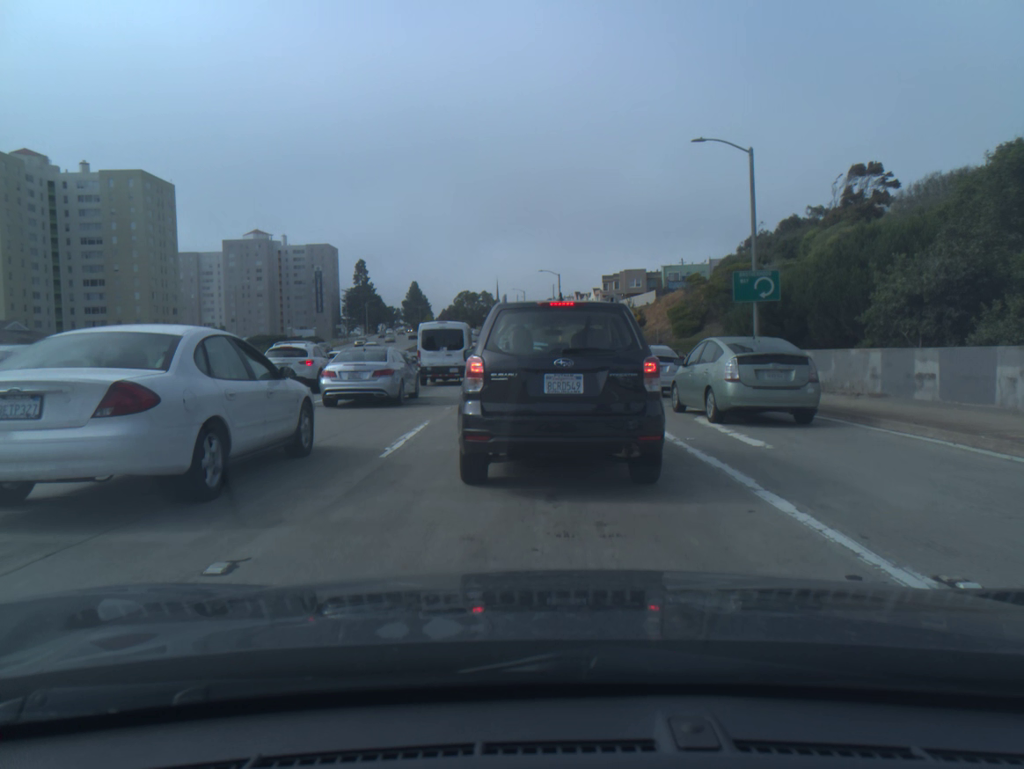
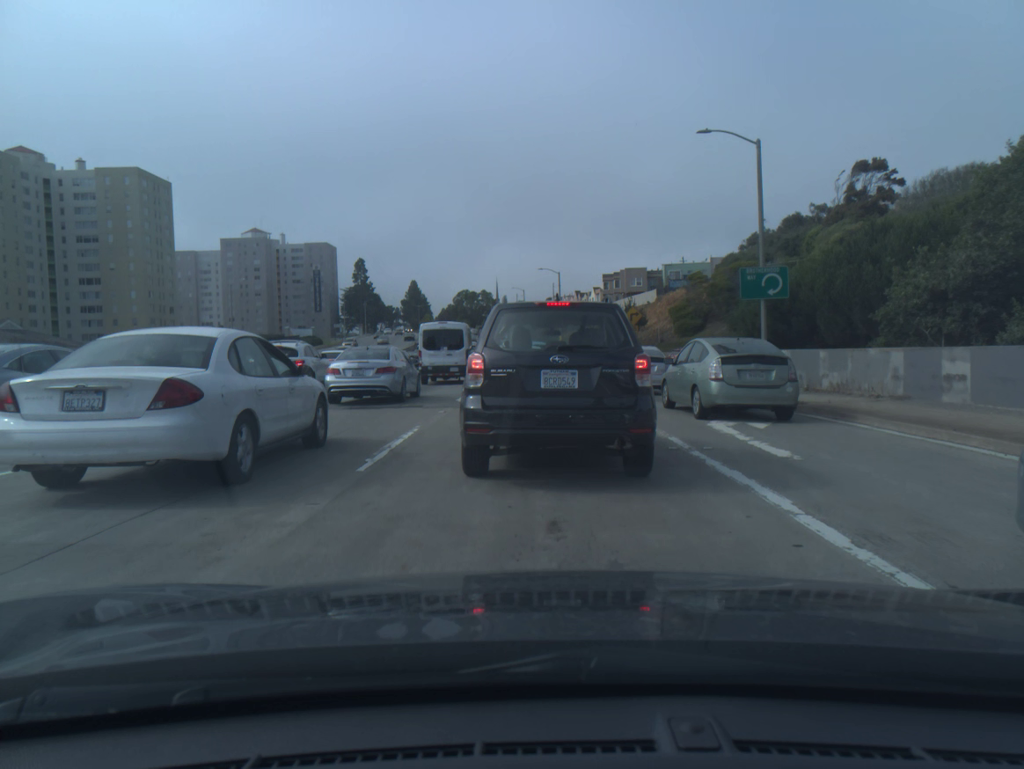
(0.0, +1.1) m; 0°
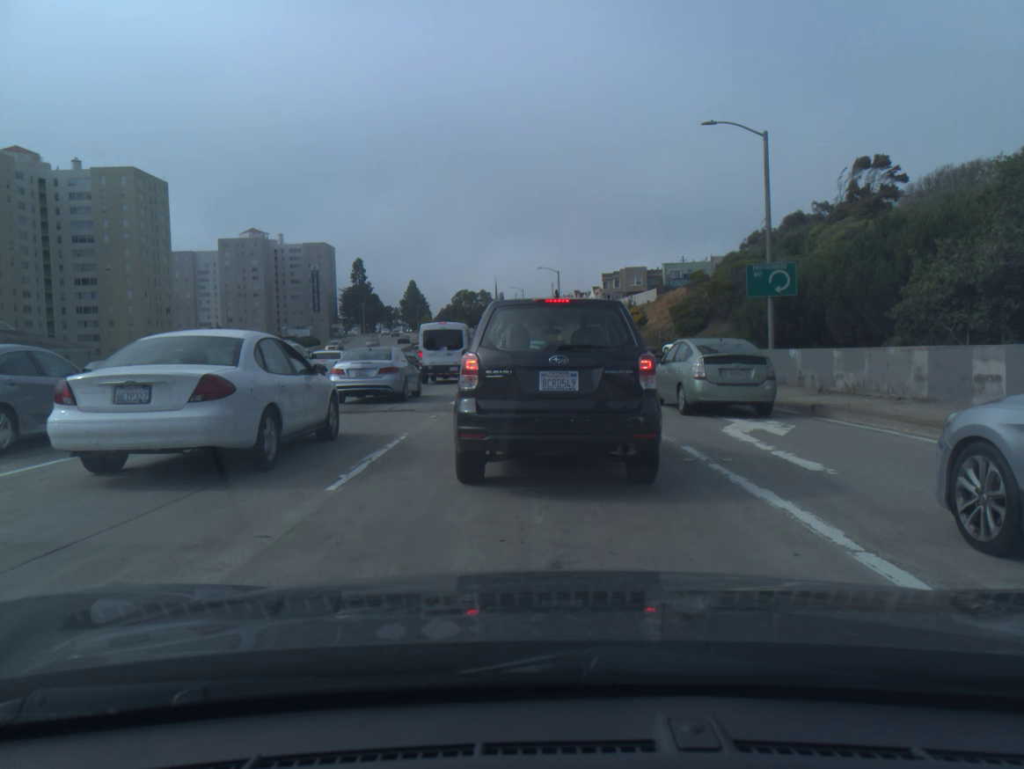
(0.0, +1.1) m; 0°
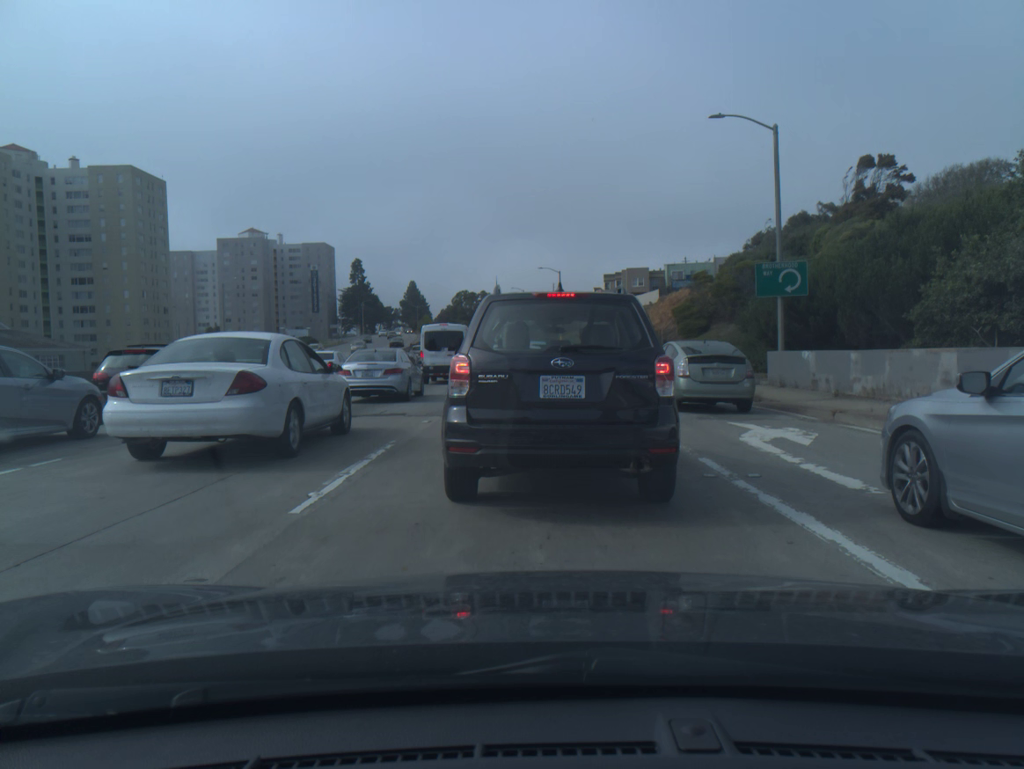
(0.0, +1.0) m; -1°
